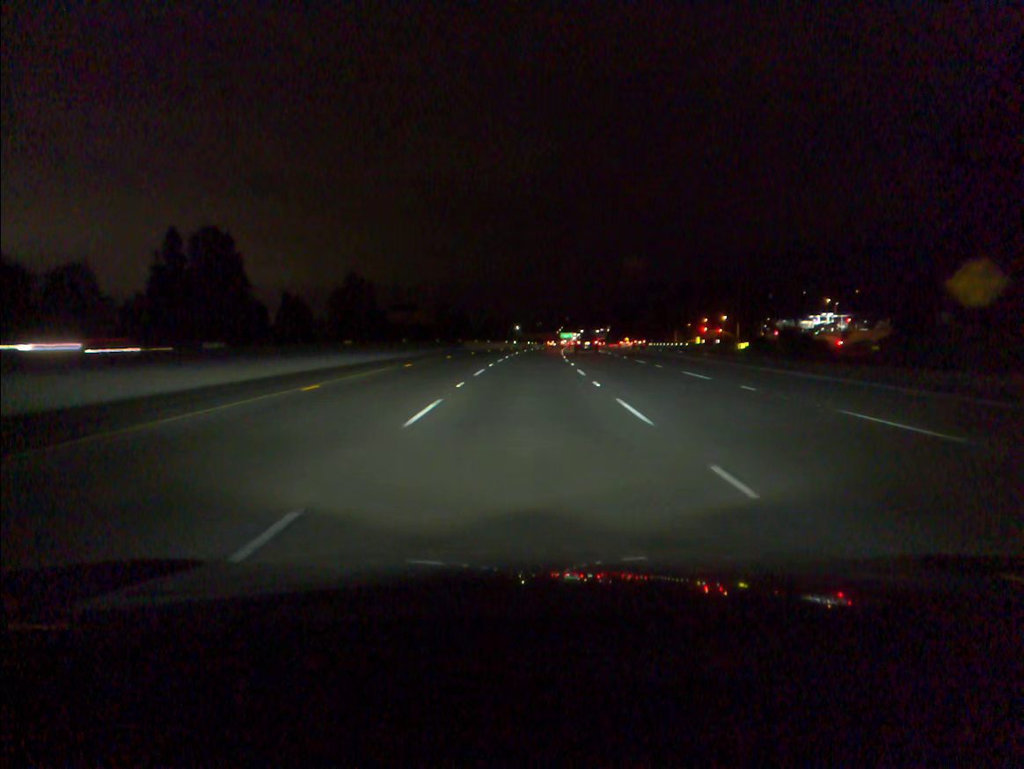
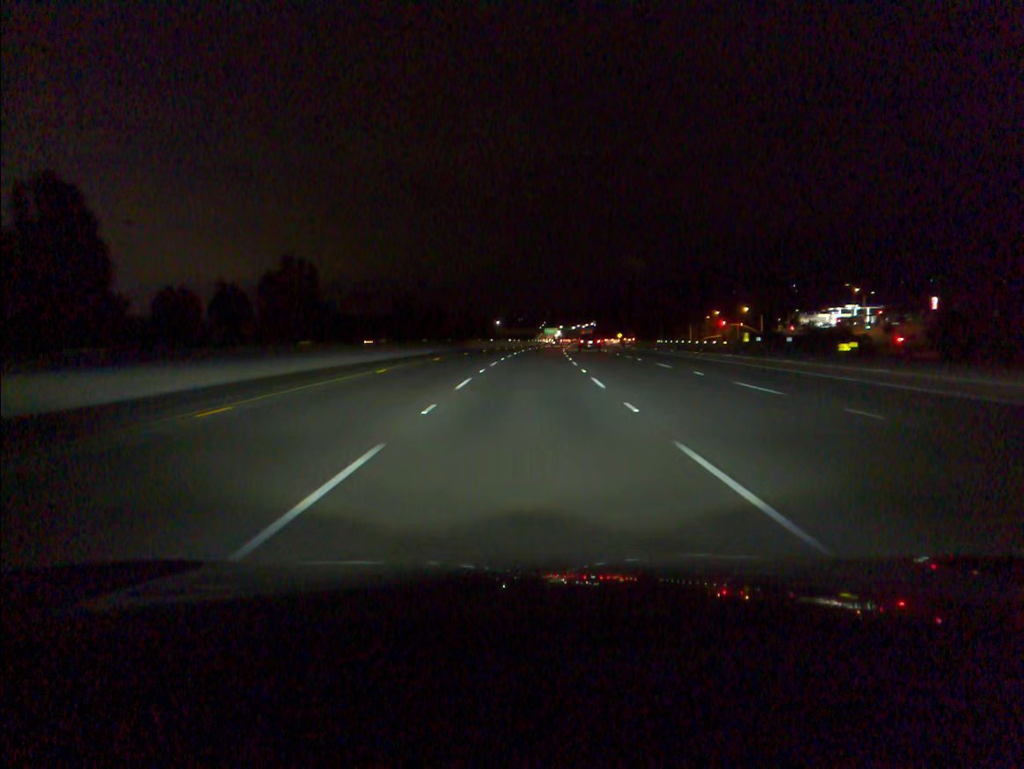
(+0.4, +35.3) m; +1°
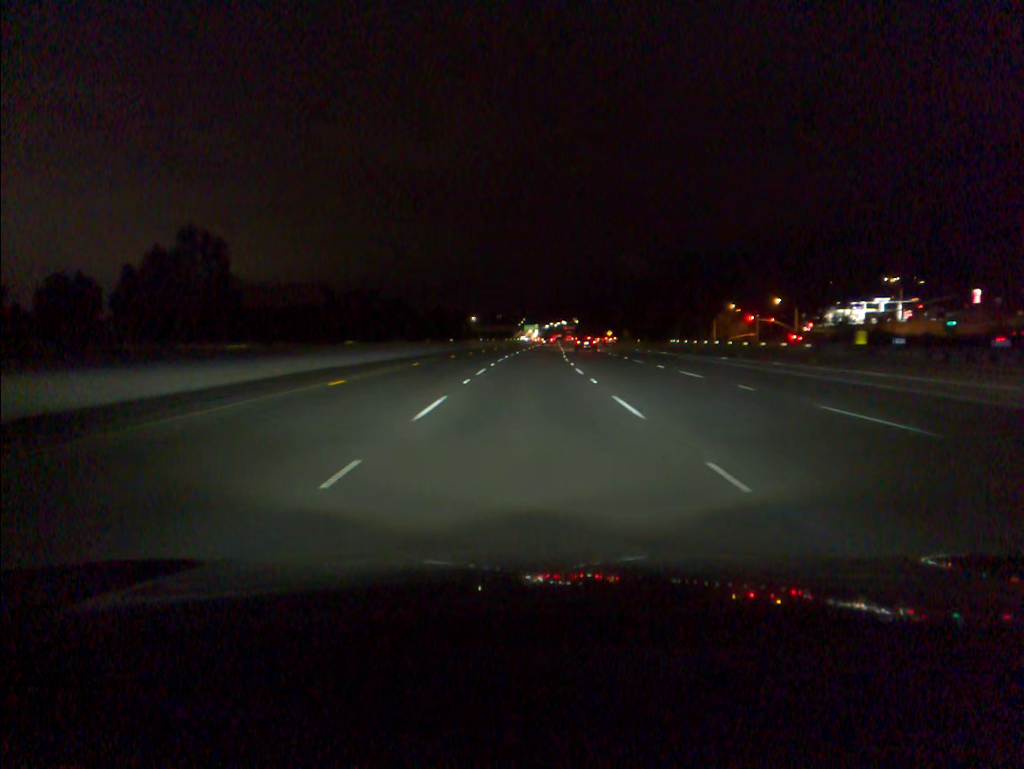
(+0.5, +35.2) m; +2°
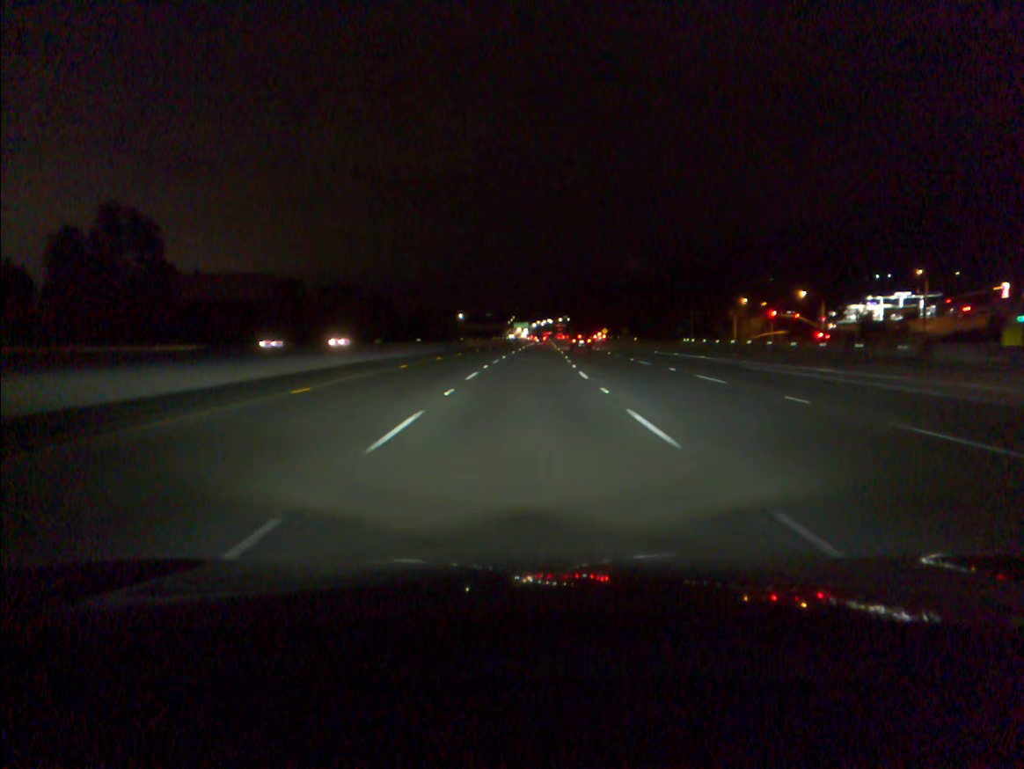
(+0.1, +17.6) m; +1°
